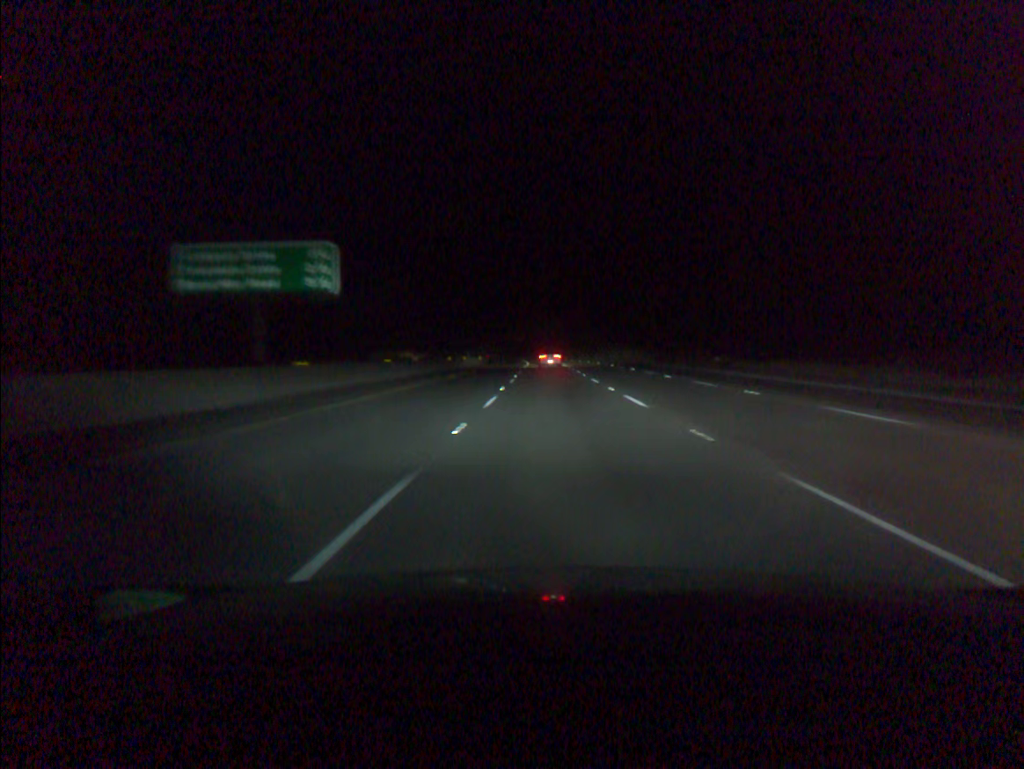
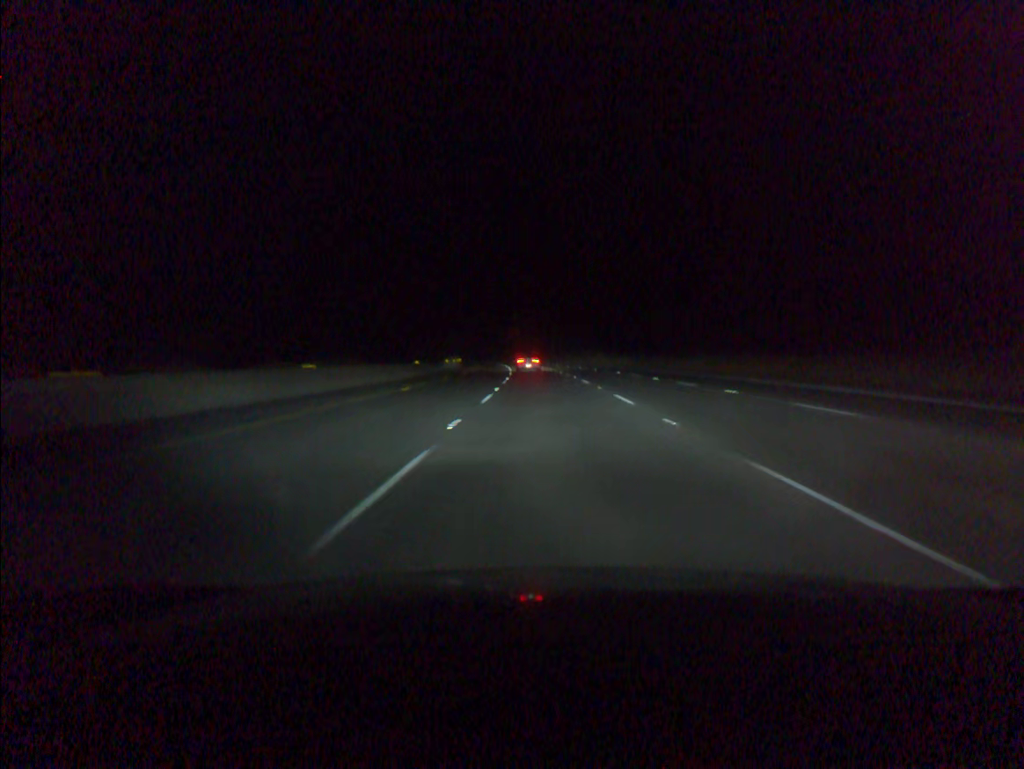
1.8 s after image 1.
(+0.1, +57.2) m; 0°
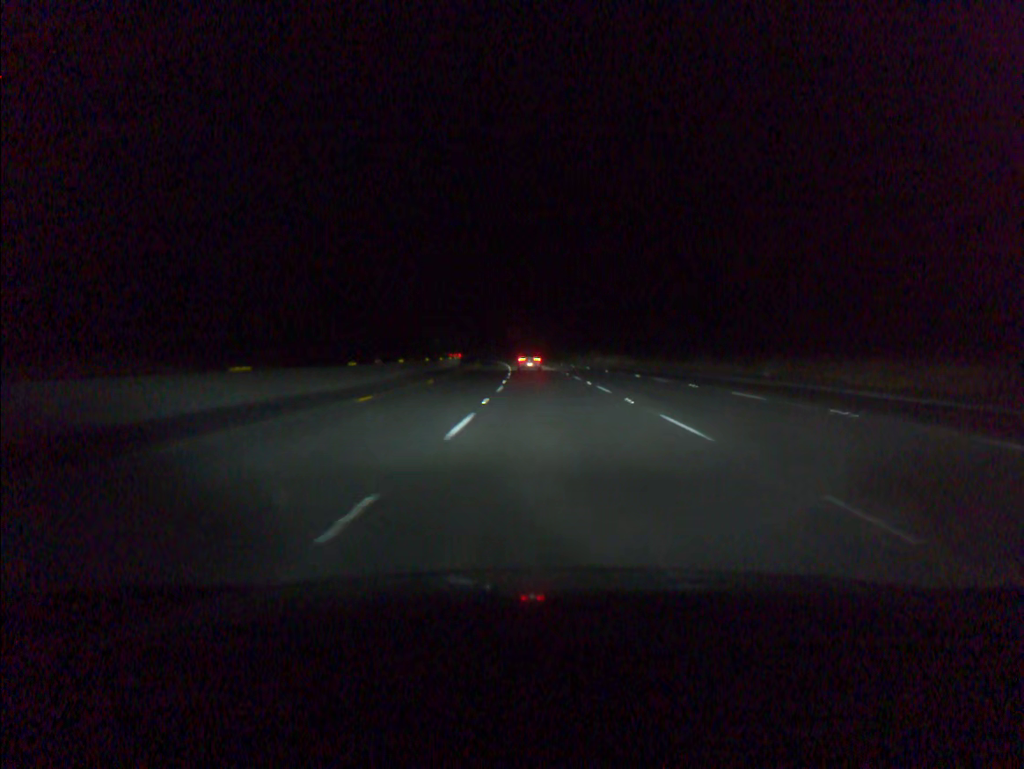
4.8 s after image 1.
(-2.4, +95.3) m; -4°
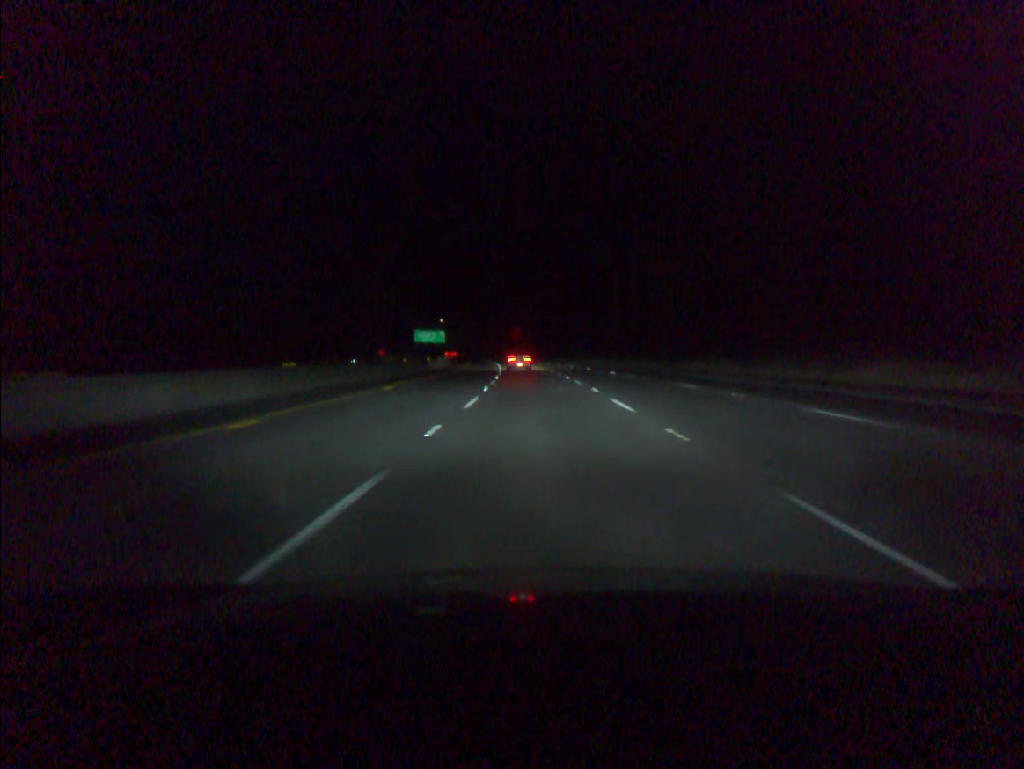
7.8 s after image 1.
(-2.3, +95.6) m; -3°
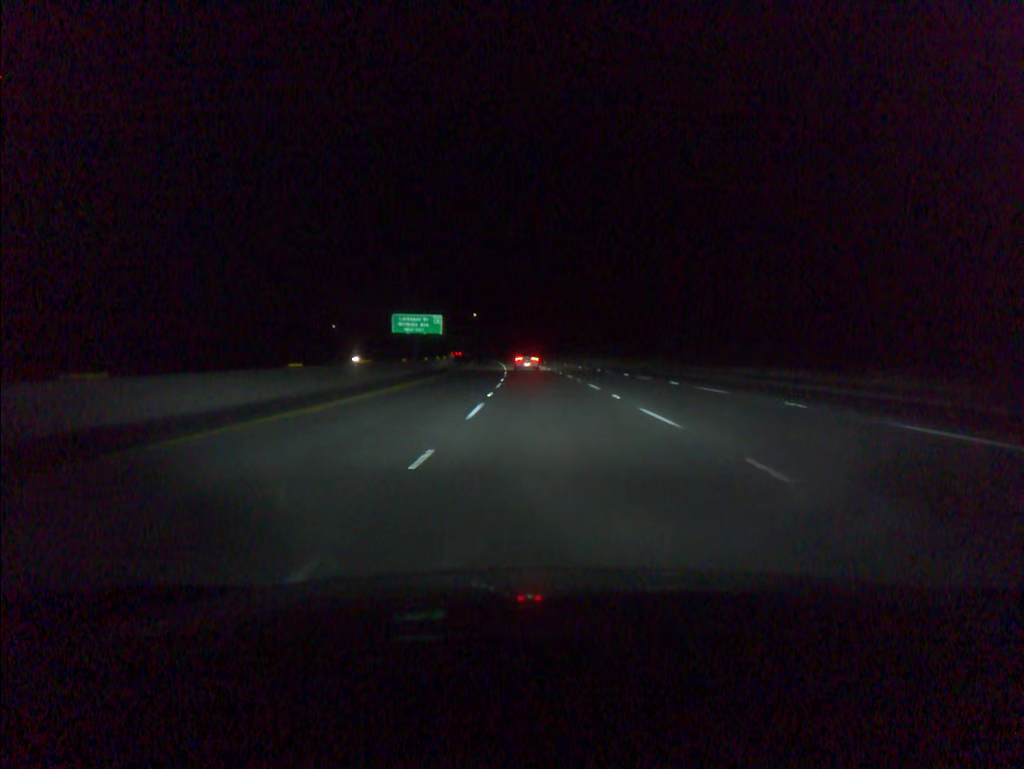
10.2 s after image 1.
(-2.6, +76.3) m; -3°
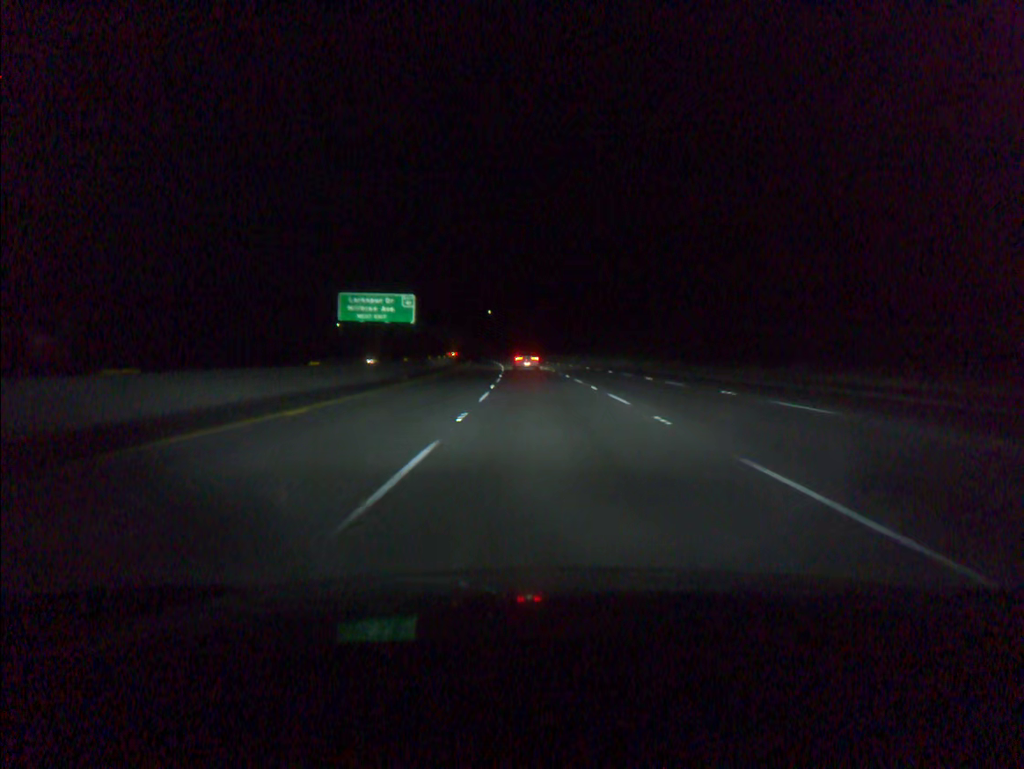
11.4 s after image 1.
(-0.4, +38.0) m; -1°
